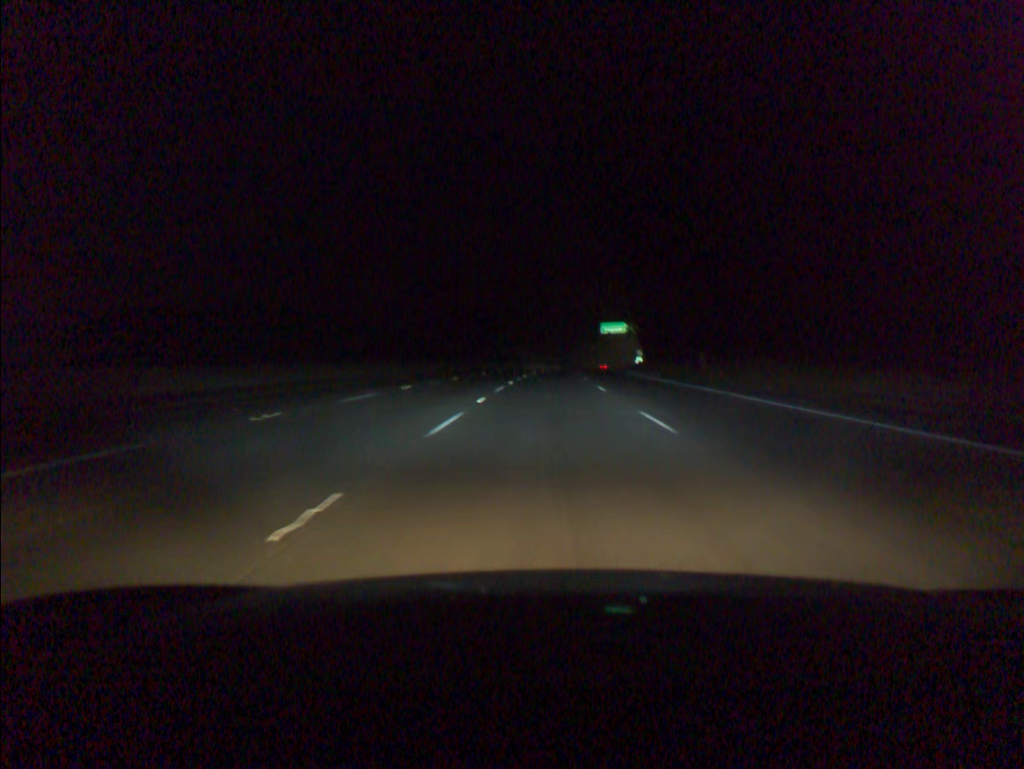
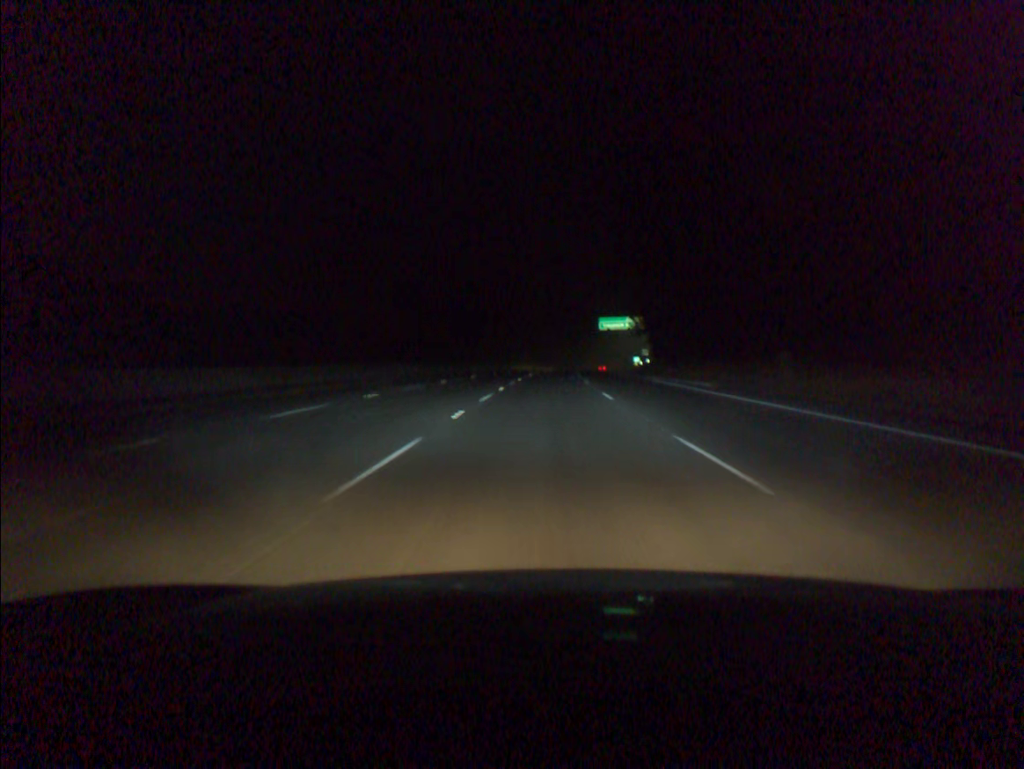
(+0.1, +19.6) m; +1°
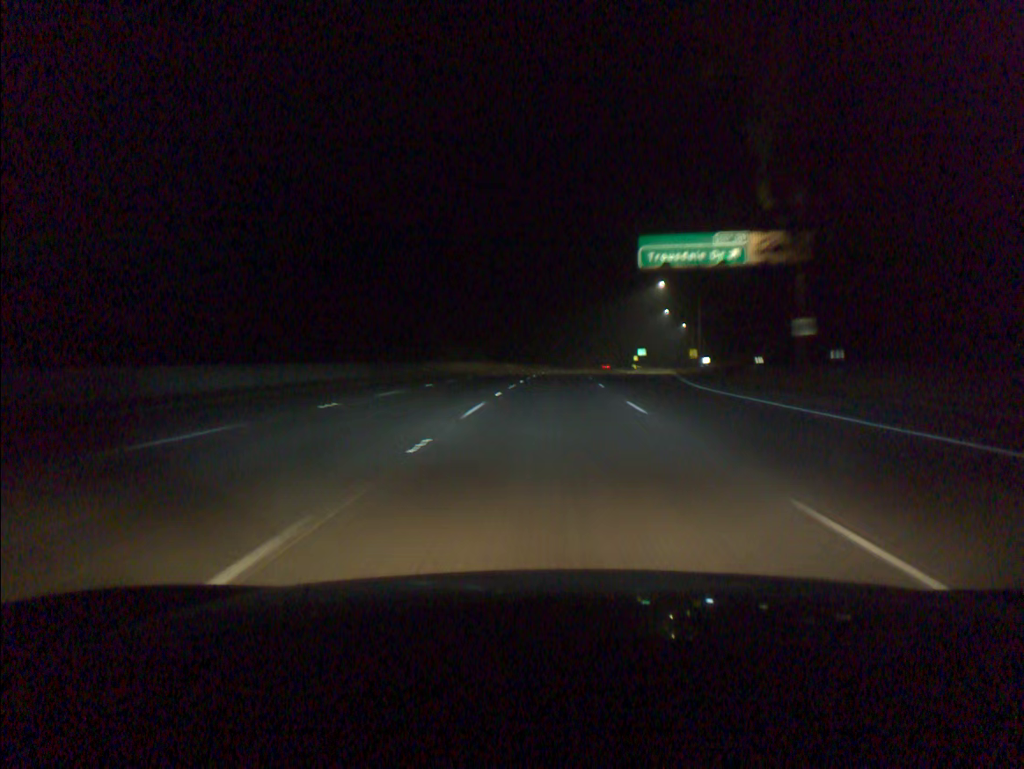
(+1.6, +78.8) m; +2°
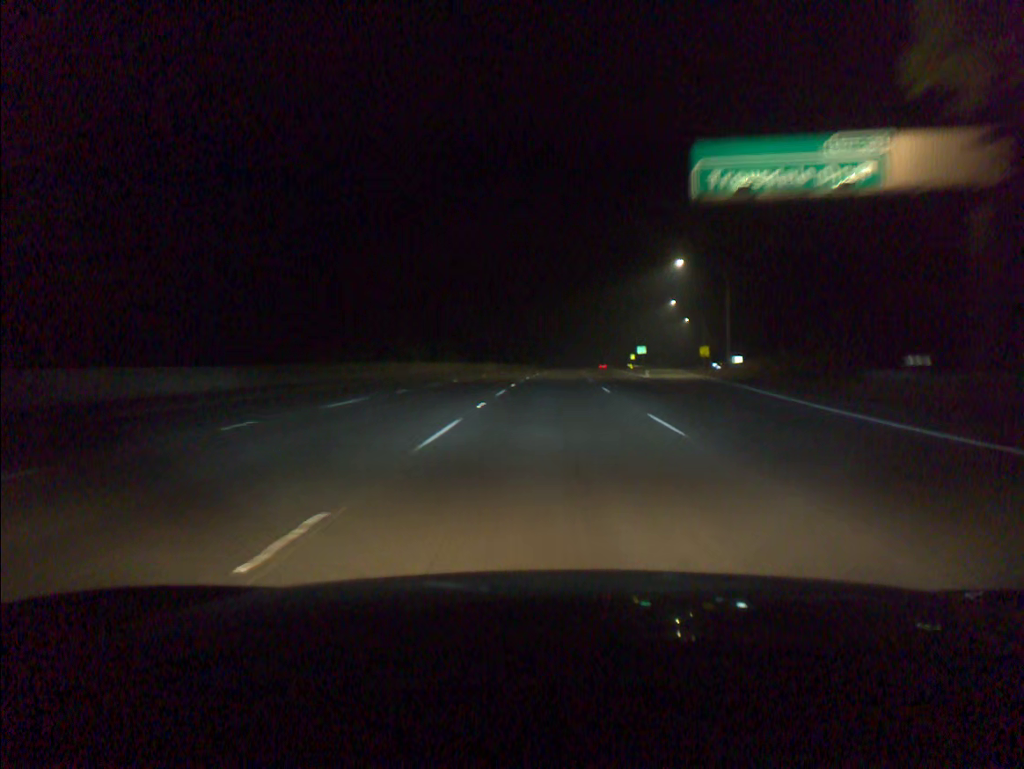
(+0.2, +19.7) m; +1°
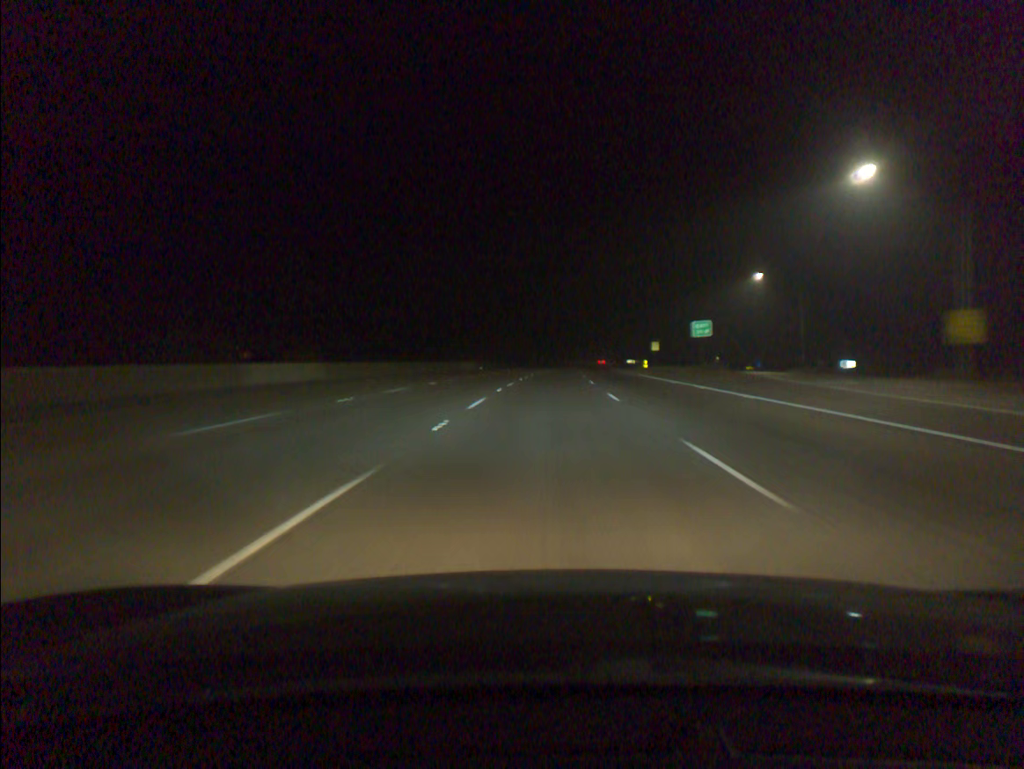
(+2.3, +79.0) m; +3°
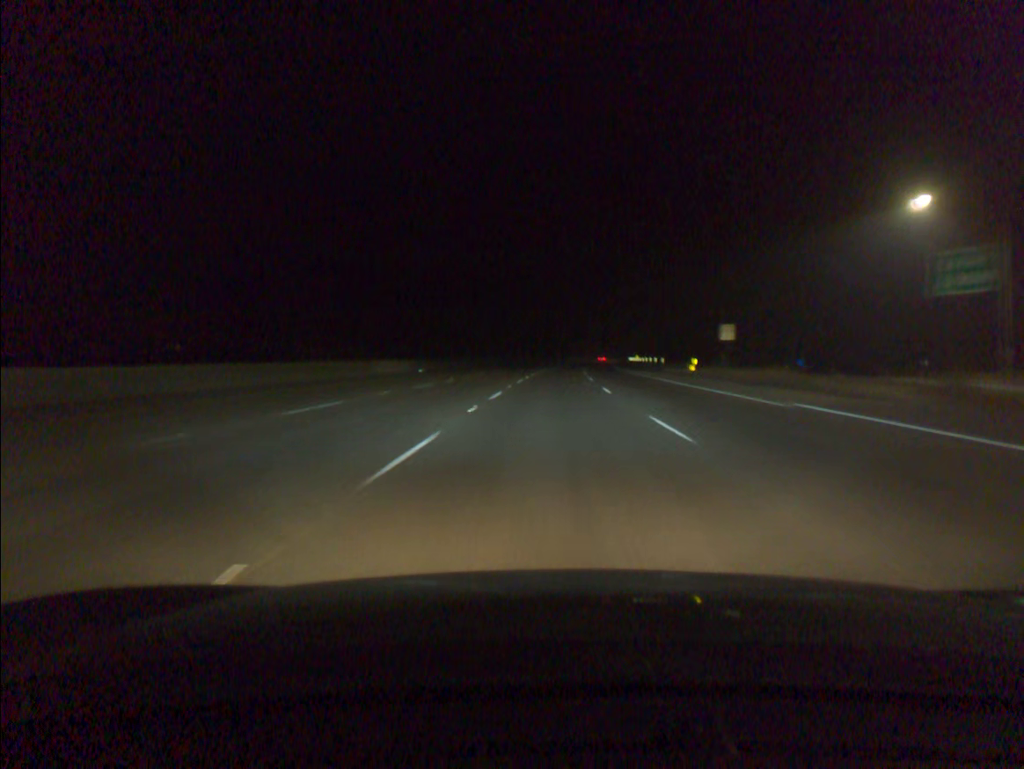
(+0.4, +39.6) m; +1°
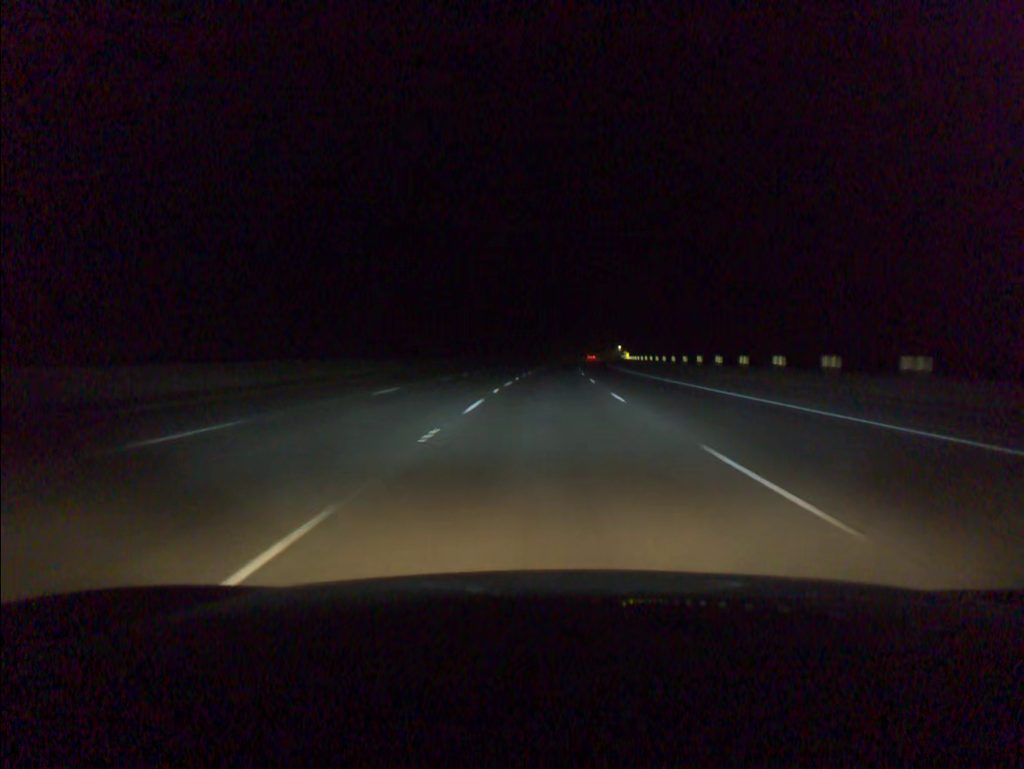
(+2.2, +78.9) m; +3°
